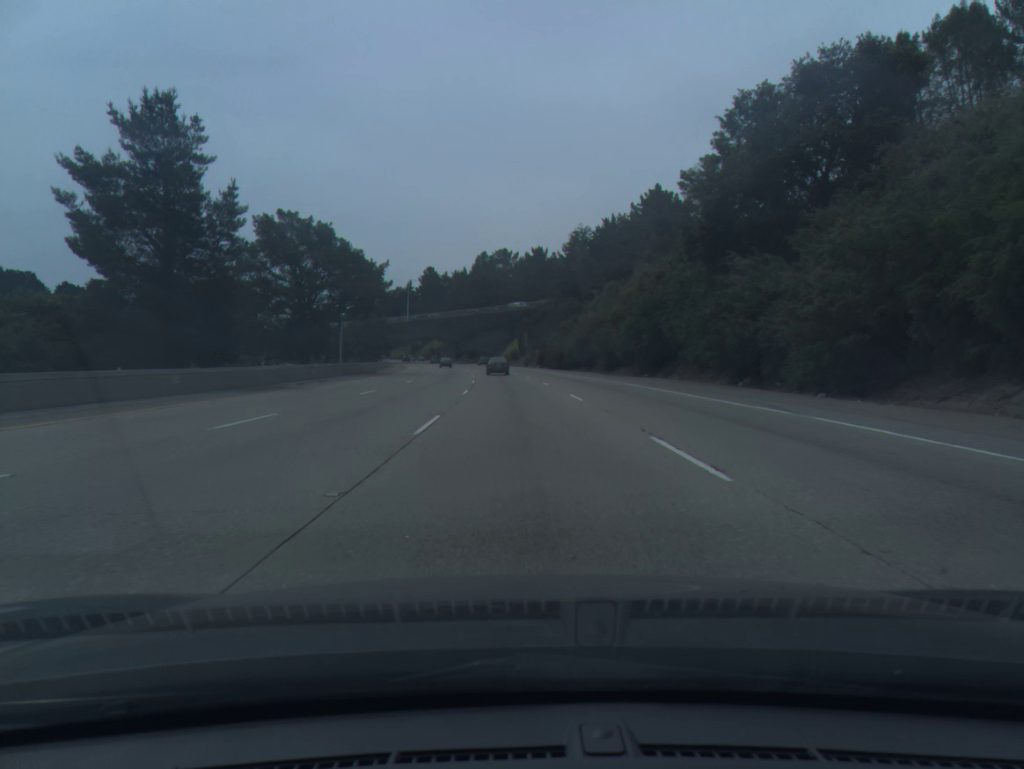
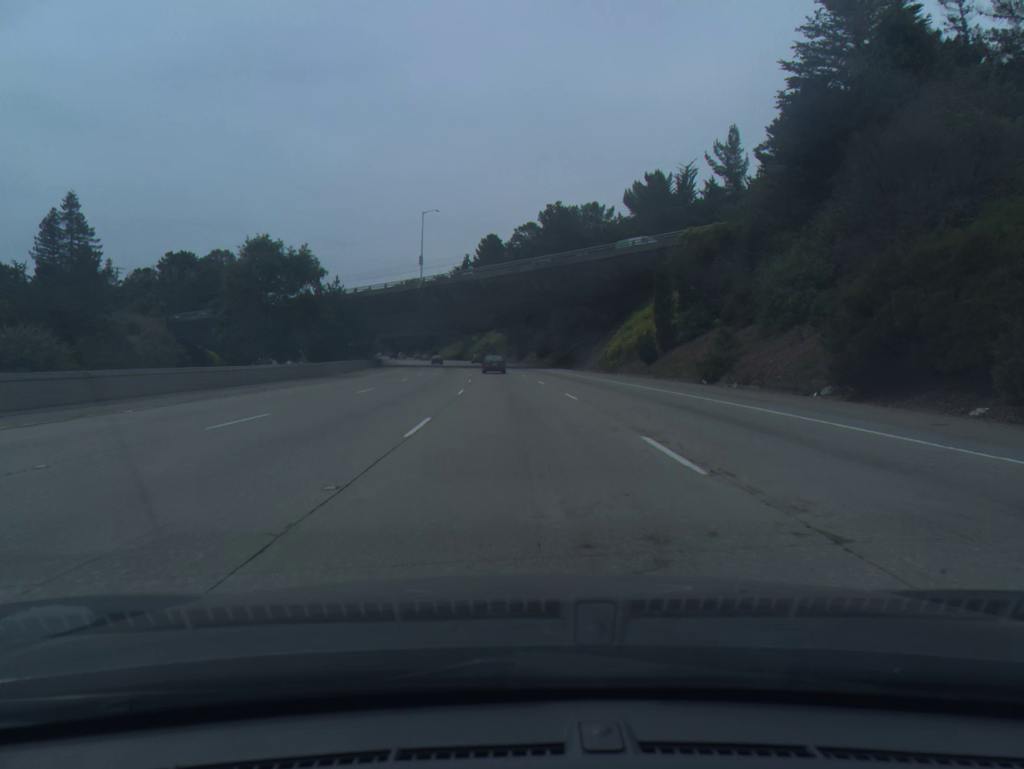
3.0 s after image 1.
(-3.7, +87.8) m; -6°
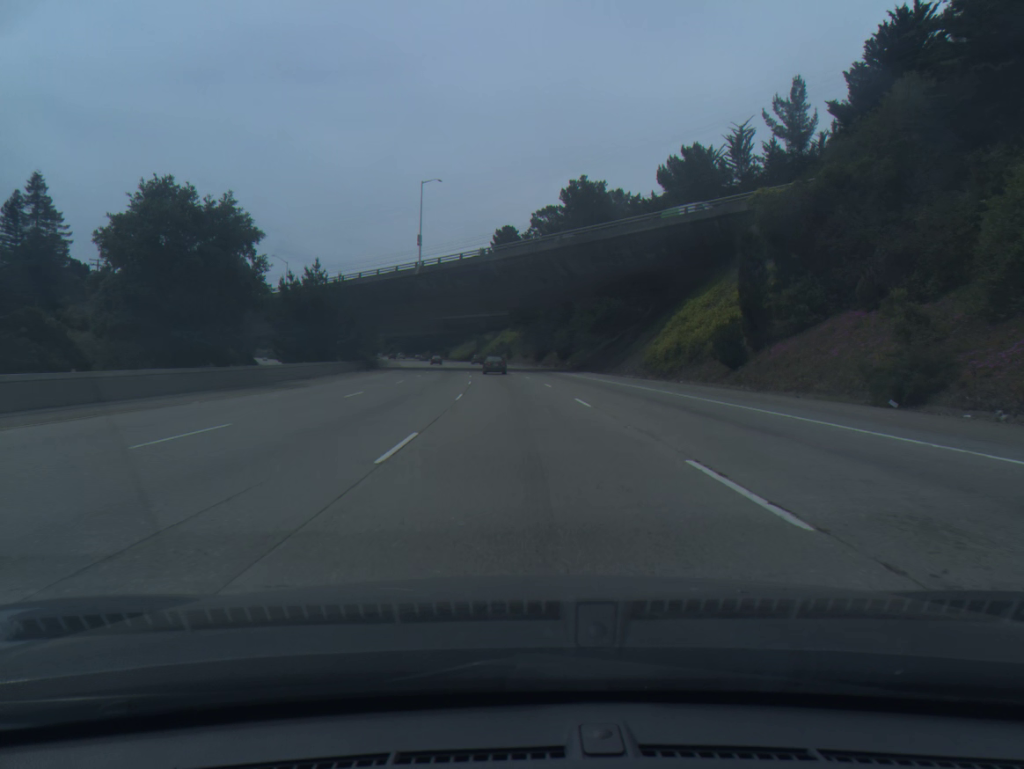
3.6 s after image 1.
(-0.2, +17.5) m; -1°
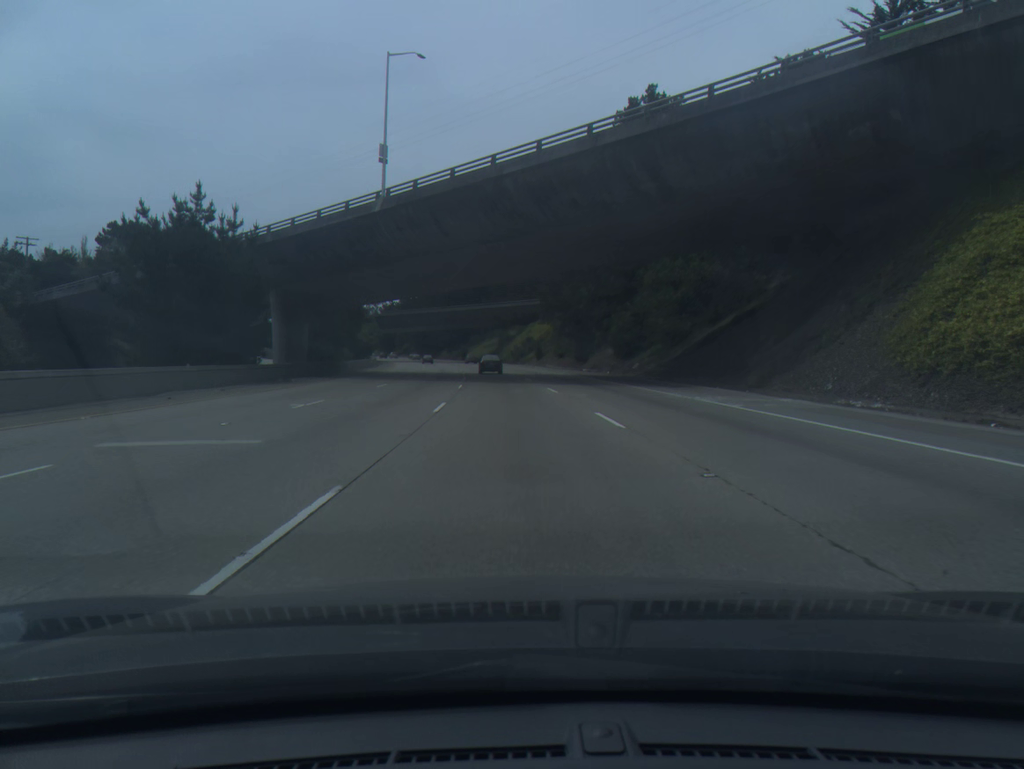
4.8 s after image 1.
(-0.6, +34.9) m; -2°
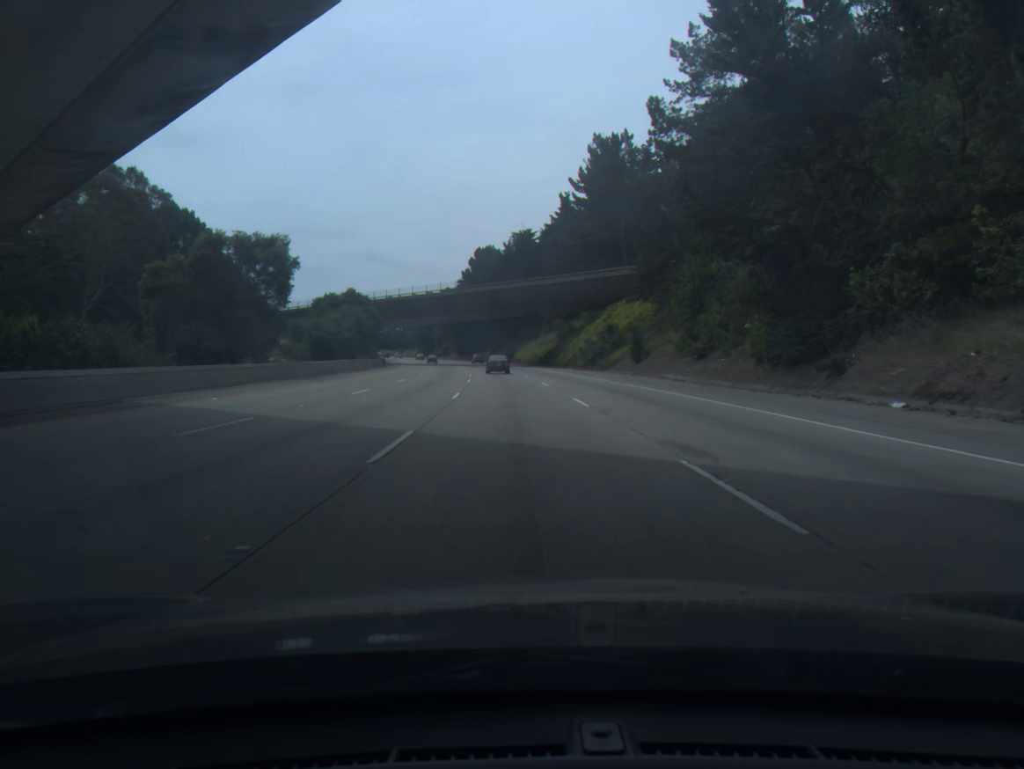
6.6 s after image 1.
(-1.8, +52.0) m; -4°
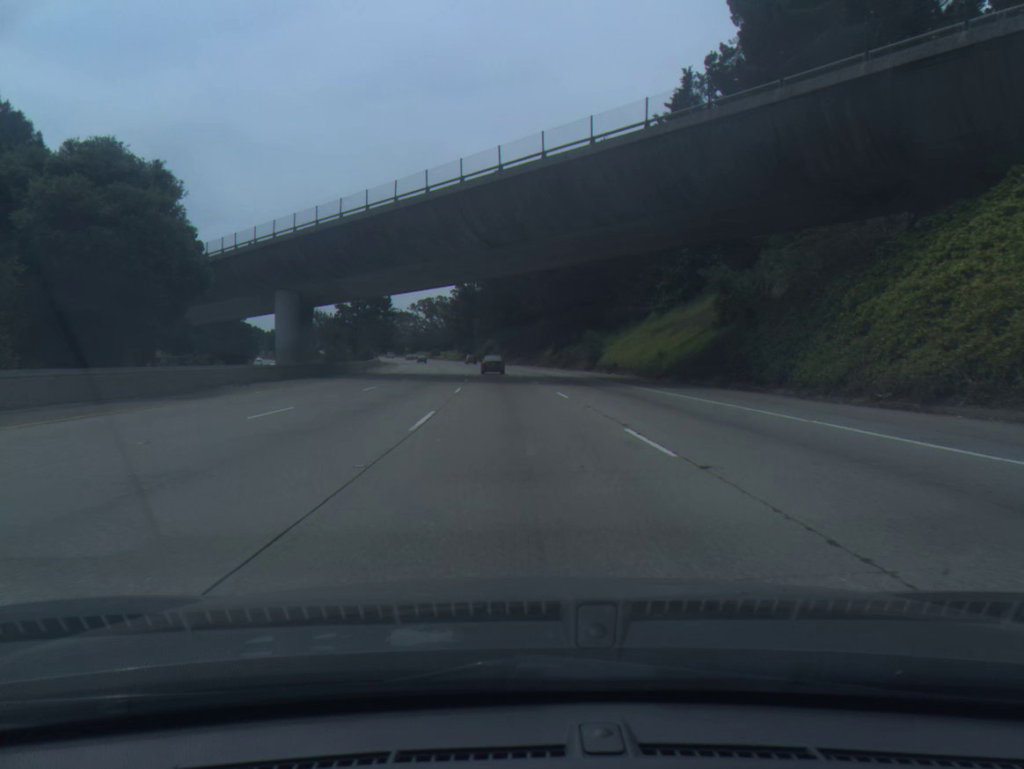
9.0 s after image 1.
(-2.7, +69.0) m; -4°
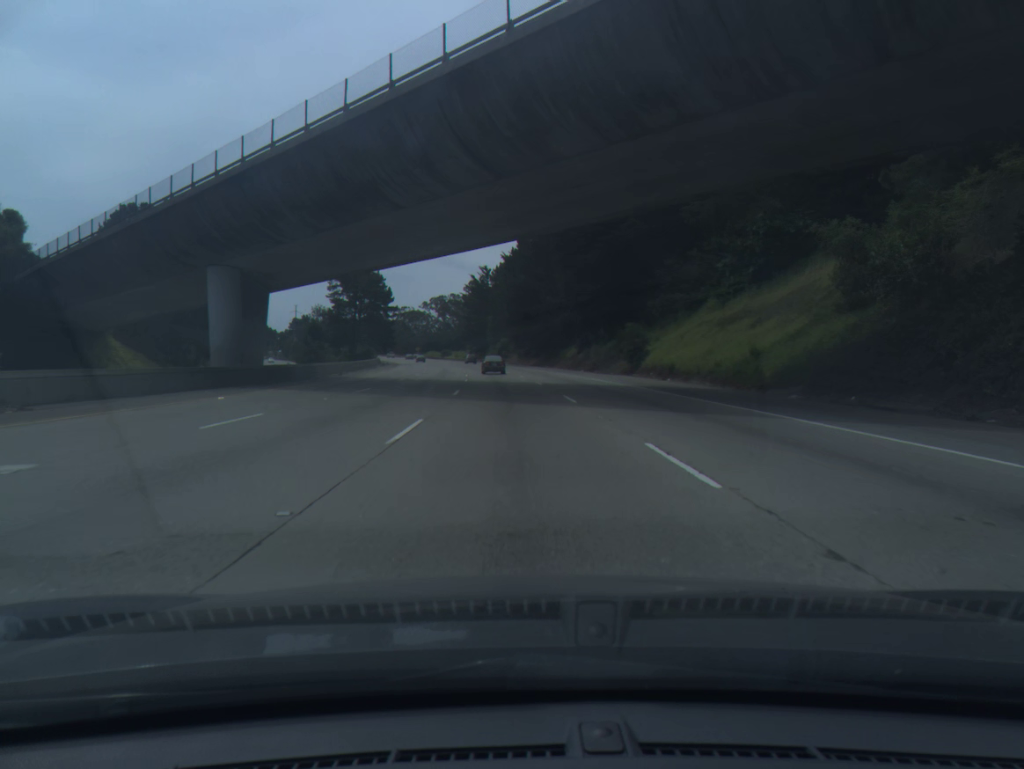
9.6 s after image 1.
(-0.2, +17.2) m; -1°
